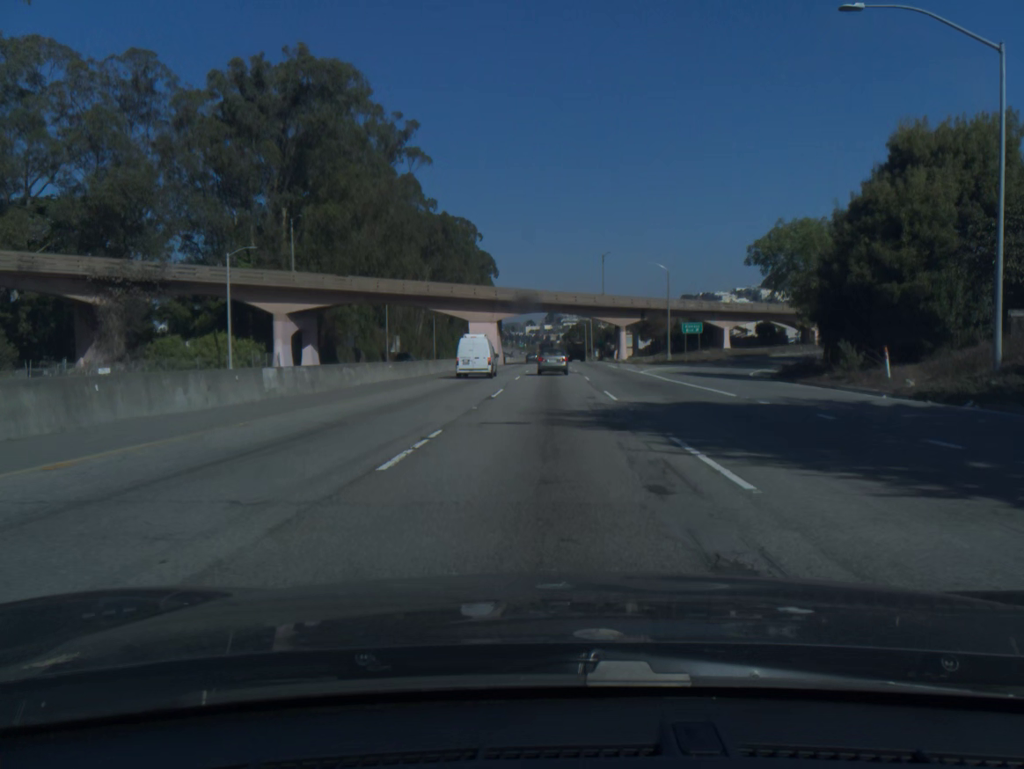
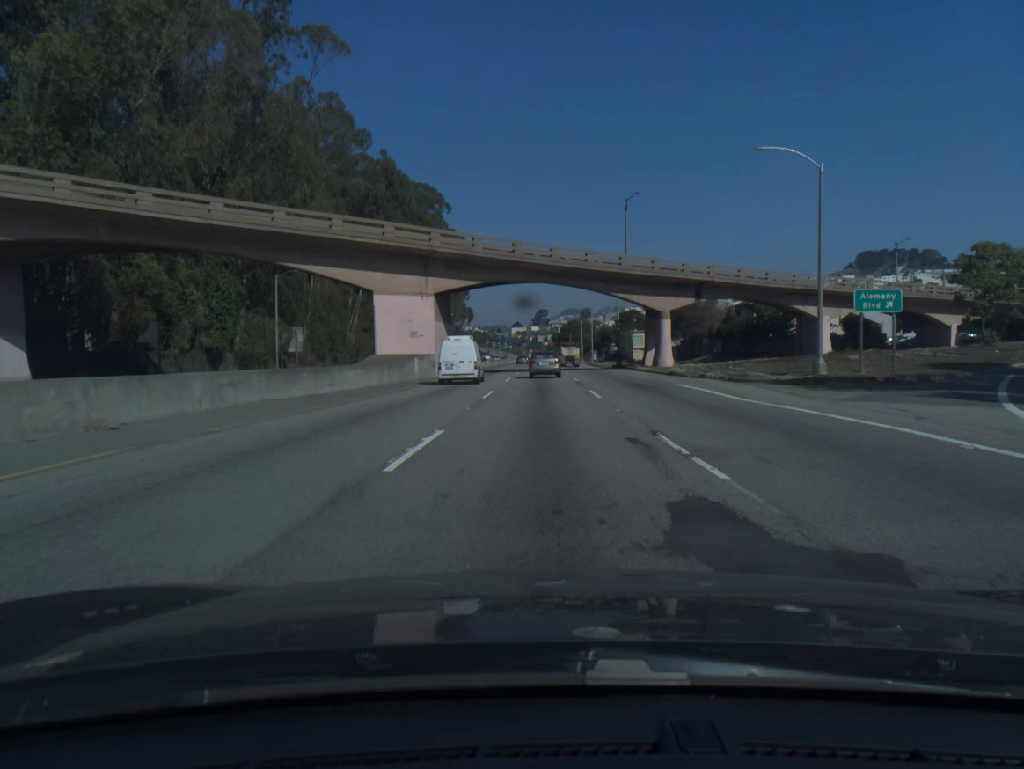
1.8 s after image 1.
(+0.5, +44.3) m; +1°
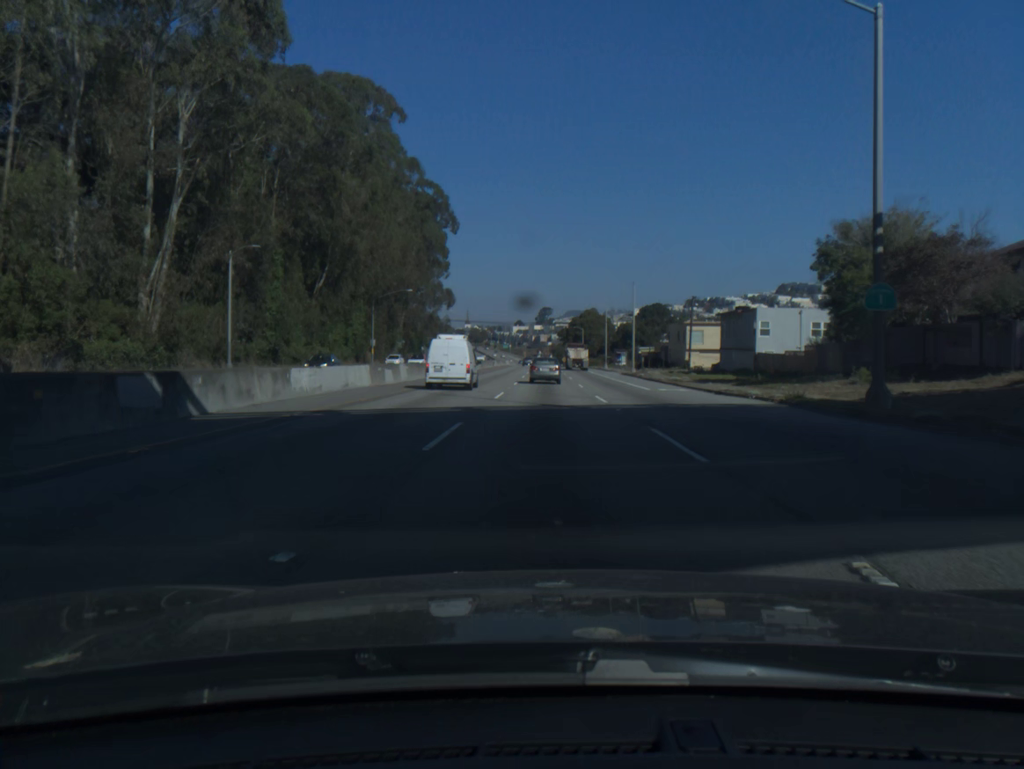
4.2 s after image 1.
(-0.1, +57.1) m; 0°
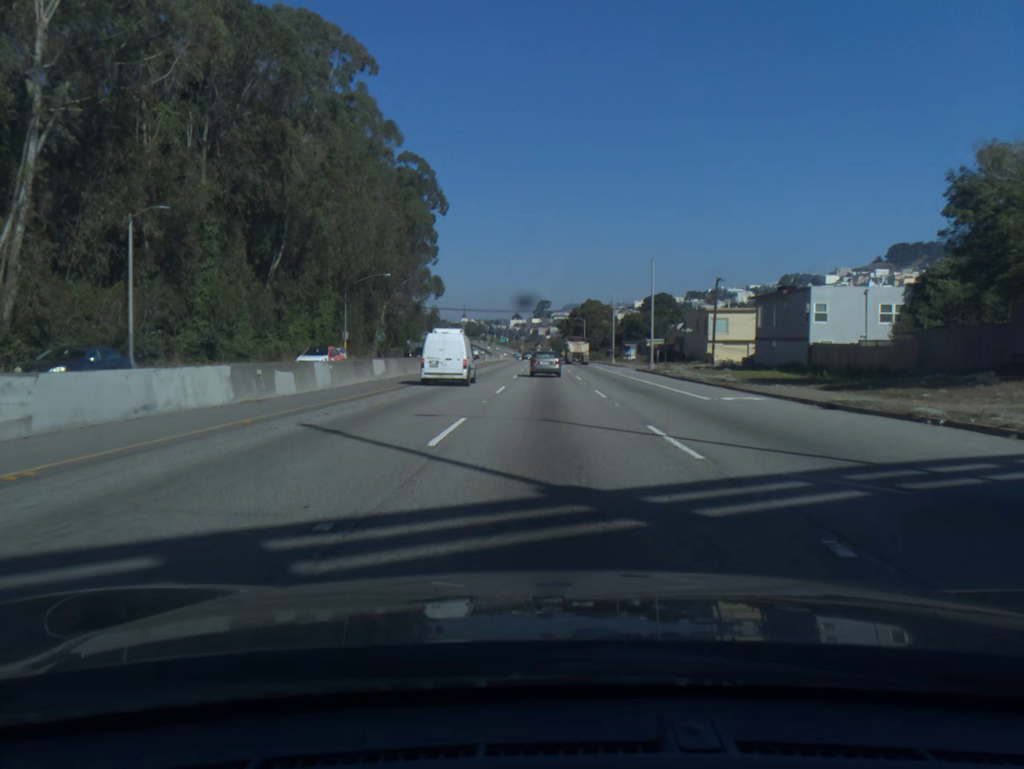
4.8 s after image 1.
(0.0, +14.2) m; 0°
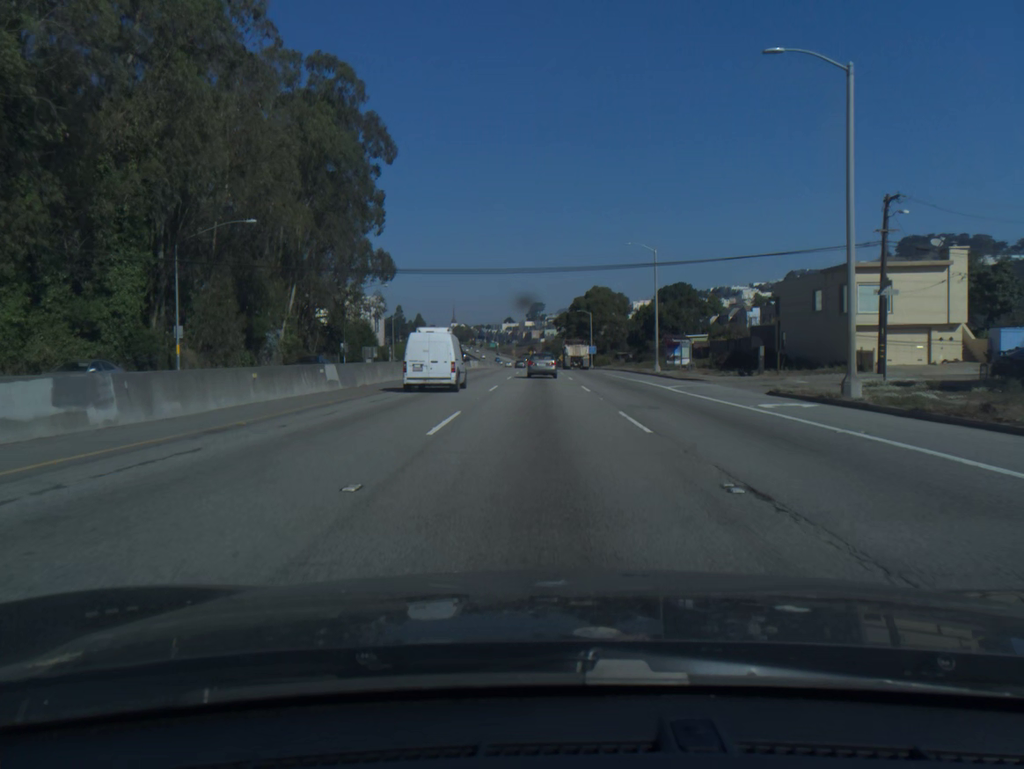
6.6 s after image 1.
(+0.2, +42.5) m; 0°
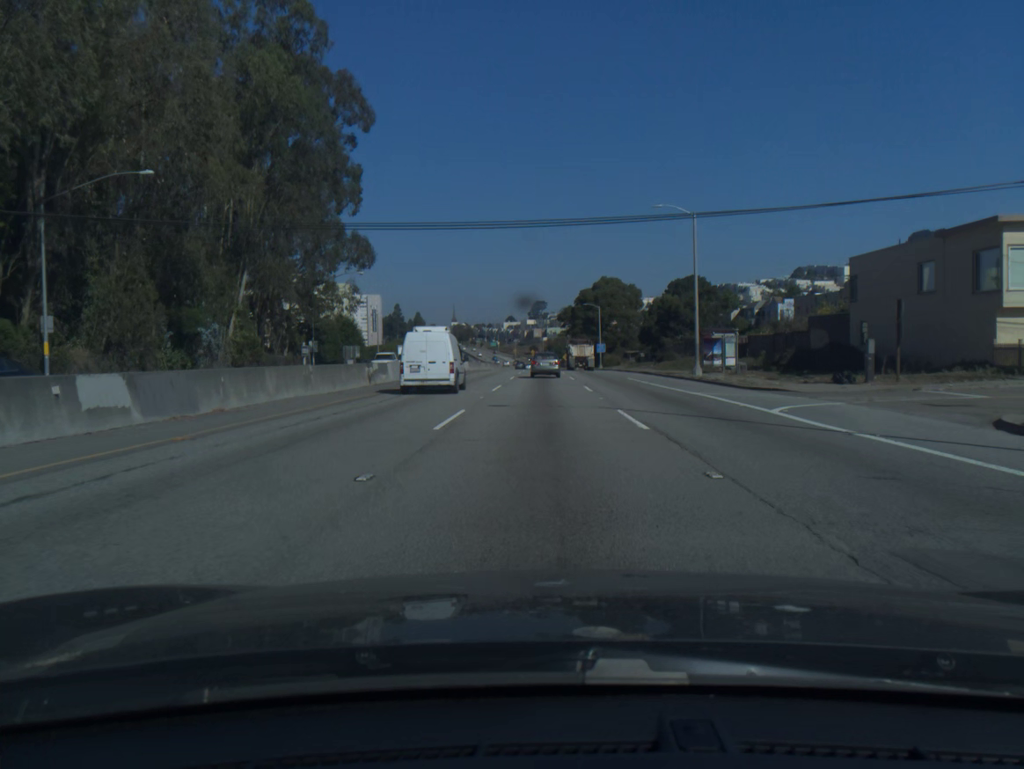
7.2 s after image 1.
(0.0, +14.2) m; 0°
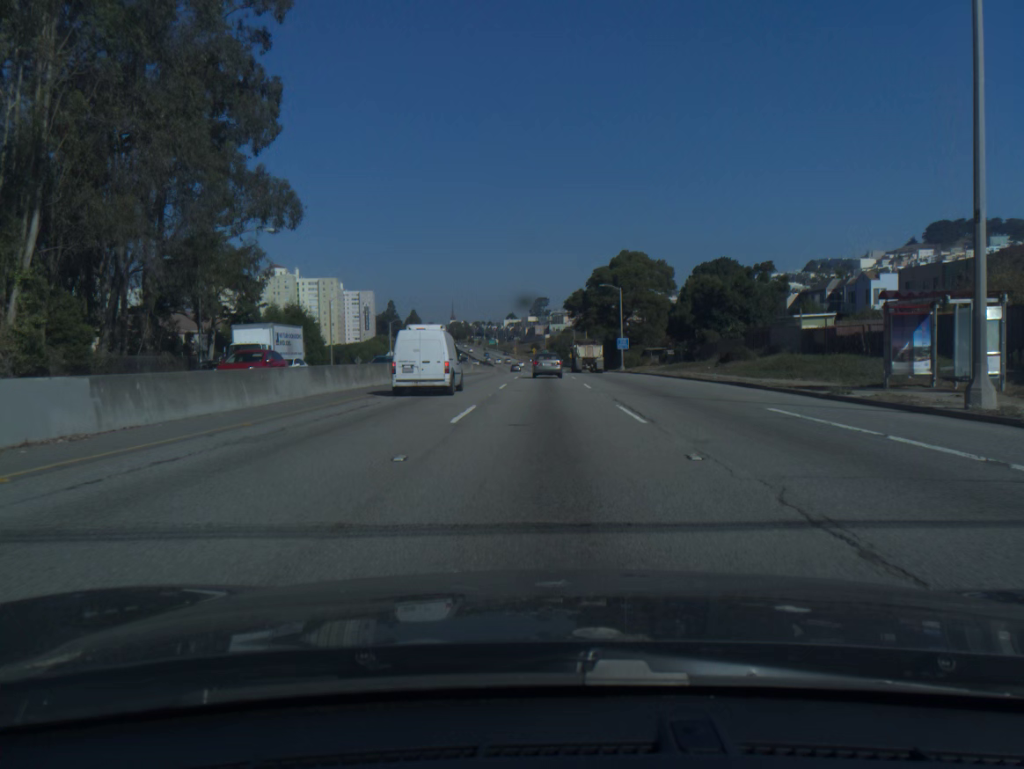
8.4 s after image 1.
(-0.1, +28.3) m; 0°
